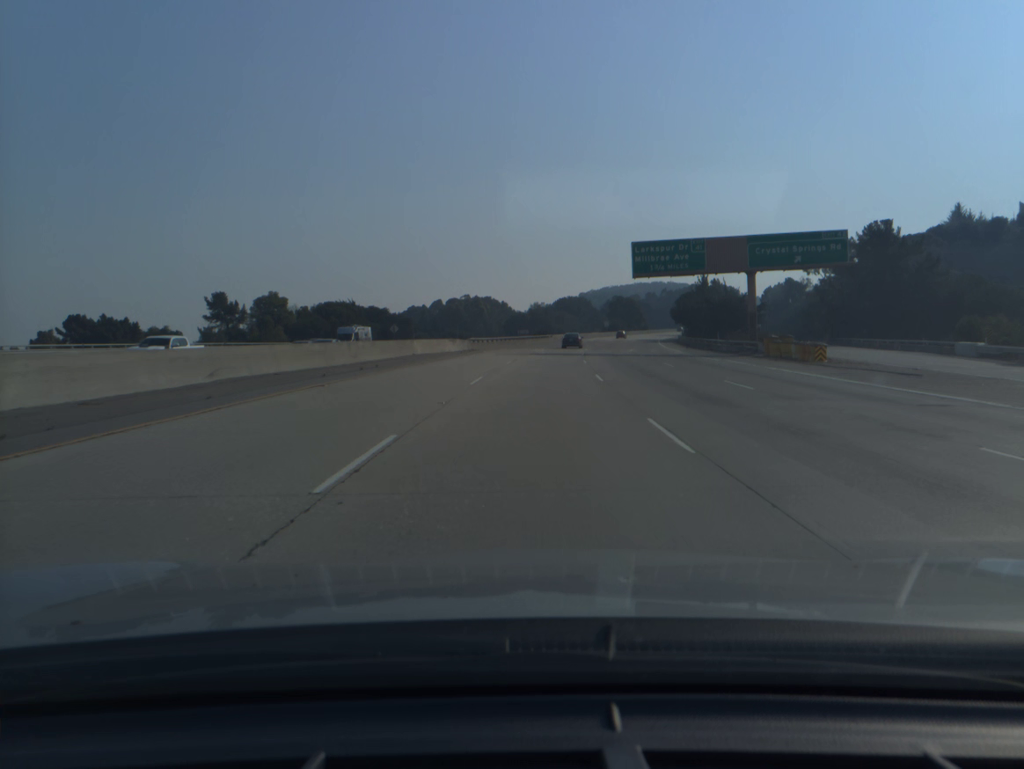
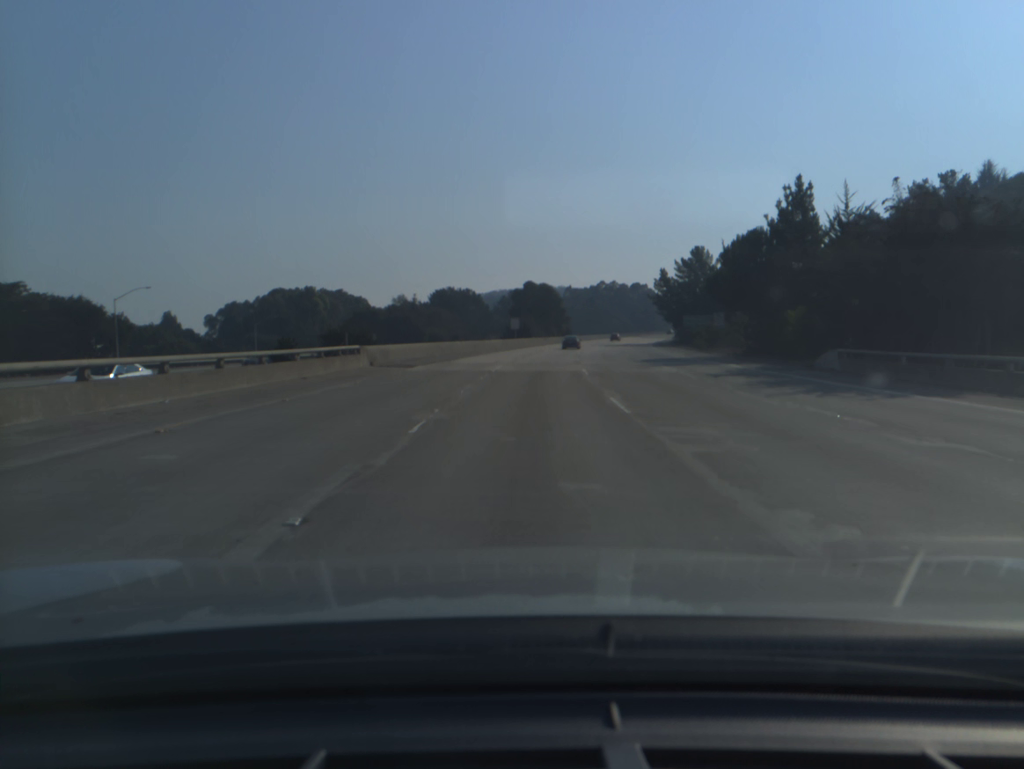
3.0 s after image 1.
(+7.1, +94.7) m; +8°
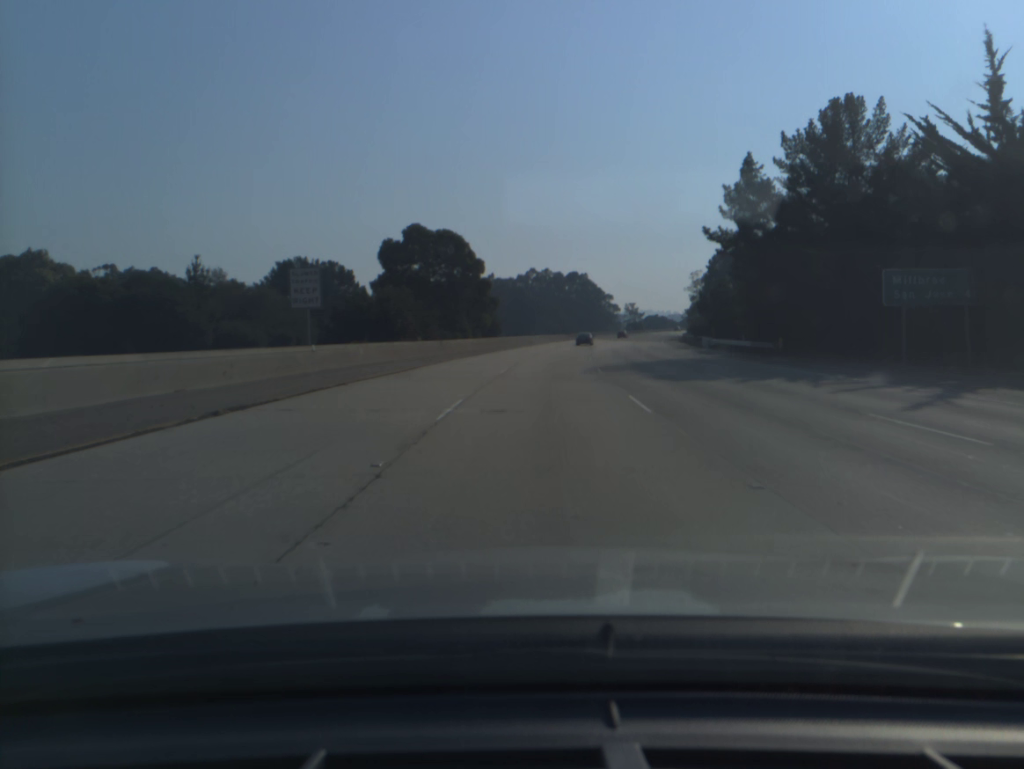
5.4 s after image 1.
(+4.0, +77.3) m; +6°
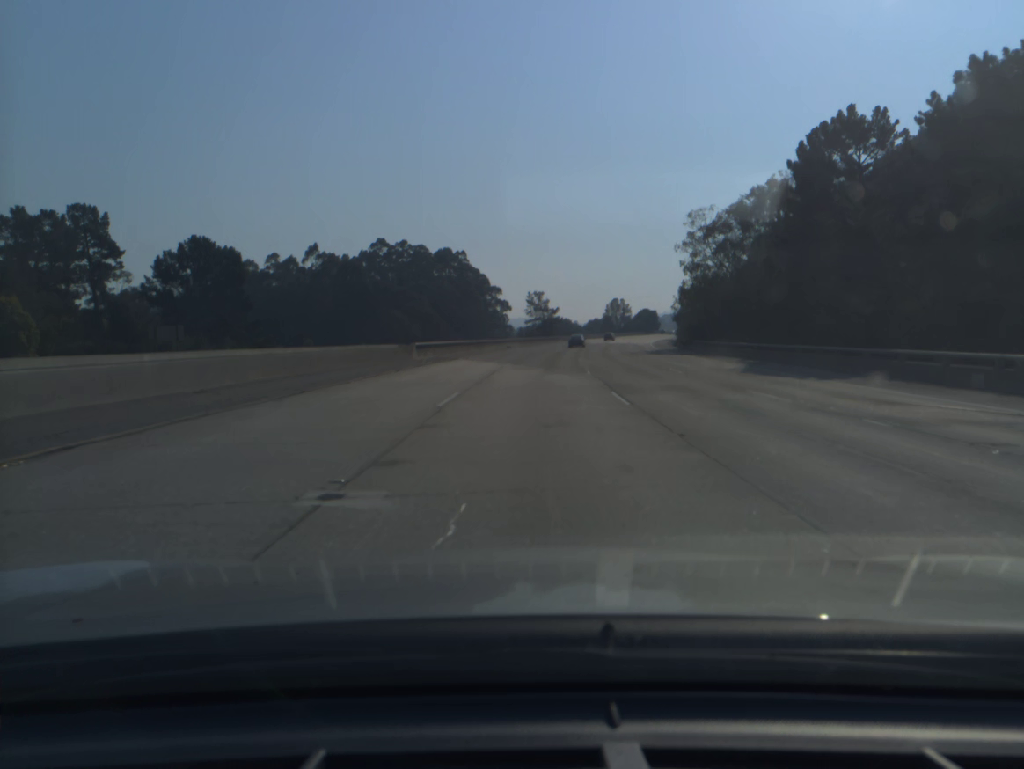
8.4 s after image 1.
(+8.1, +99.1) m; +9°
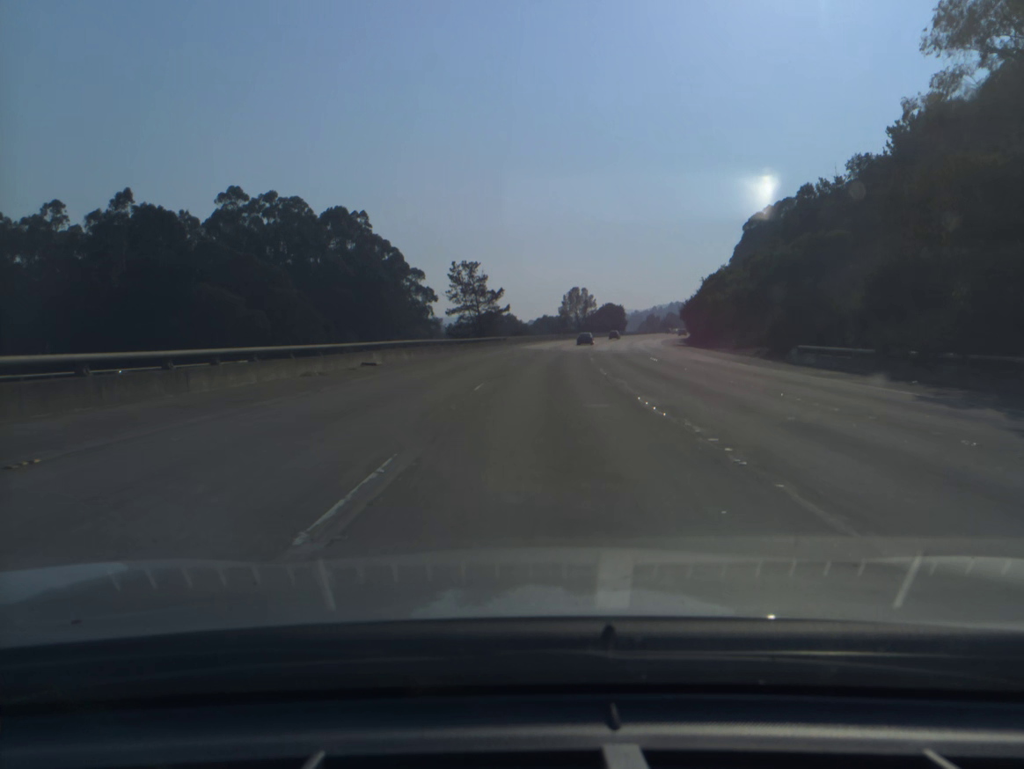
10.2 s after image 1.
(+2.3, +59.8) m; +4°
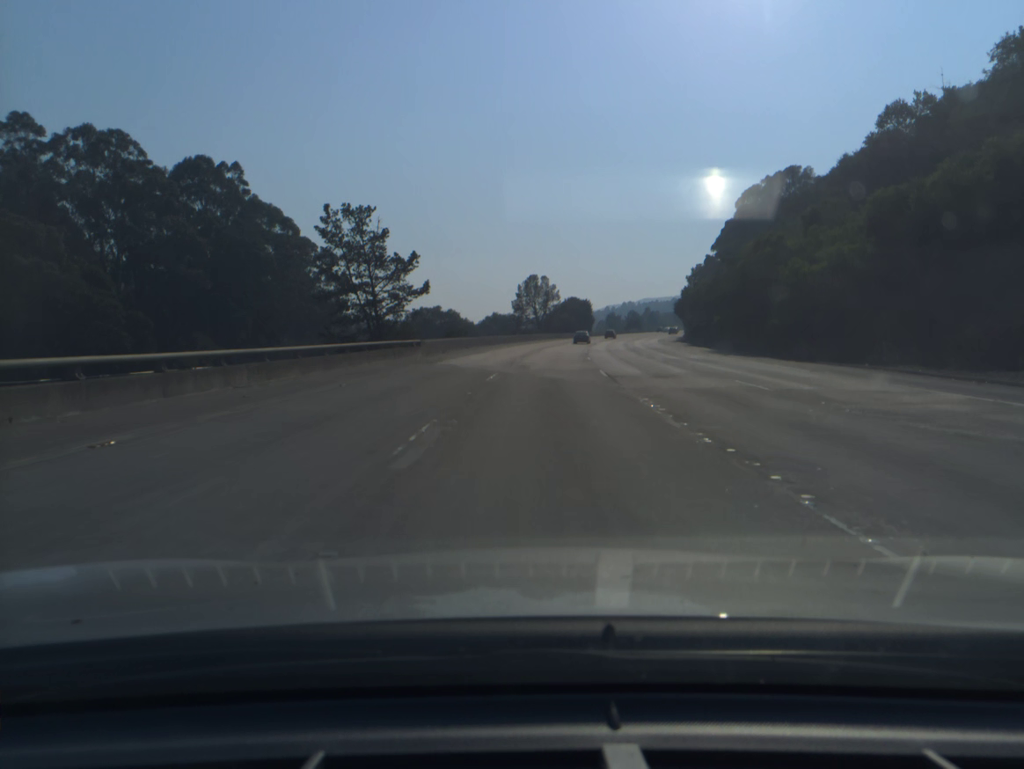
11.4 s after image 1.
(+1.4, +39.9) m; +4°
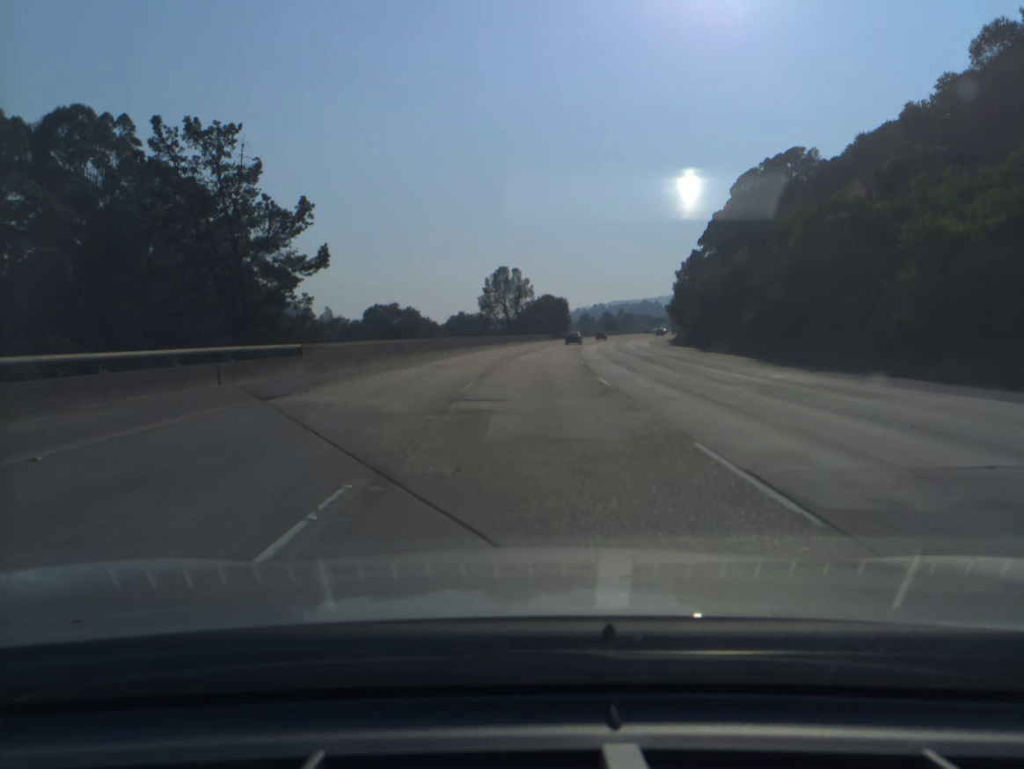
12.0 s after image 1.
(+0.4, +19.9) m; +2°
